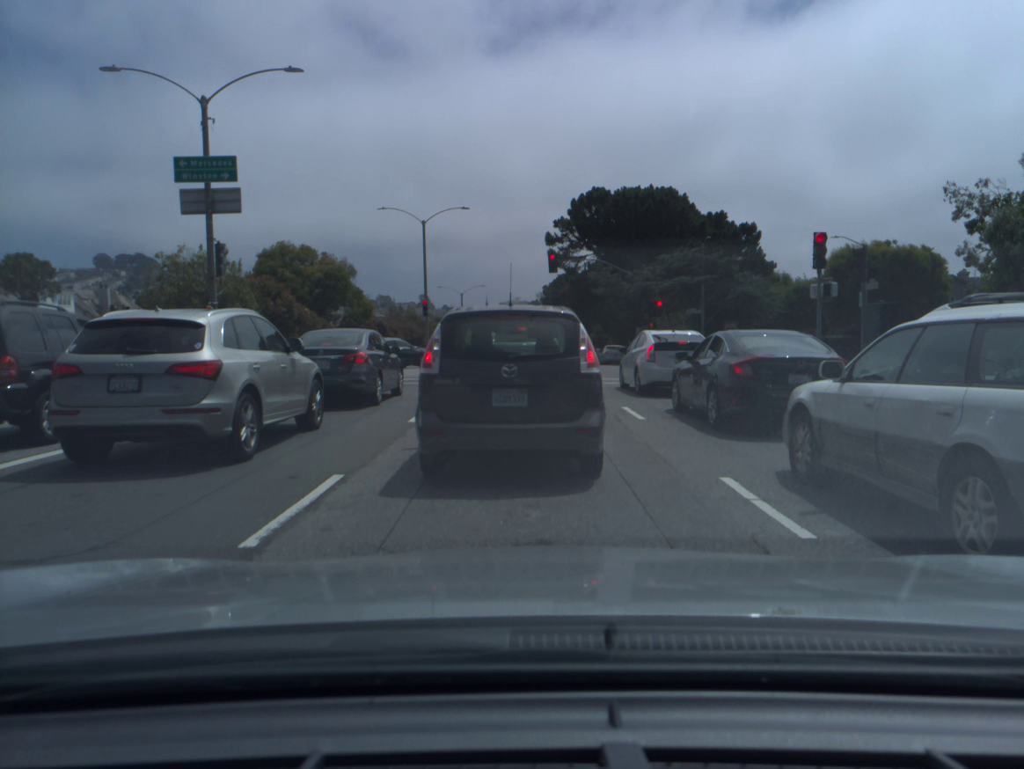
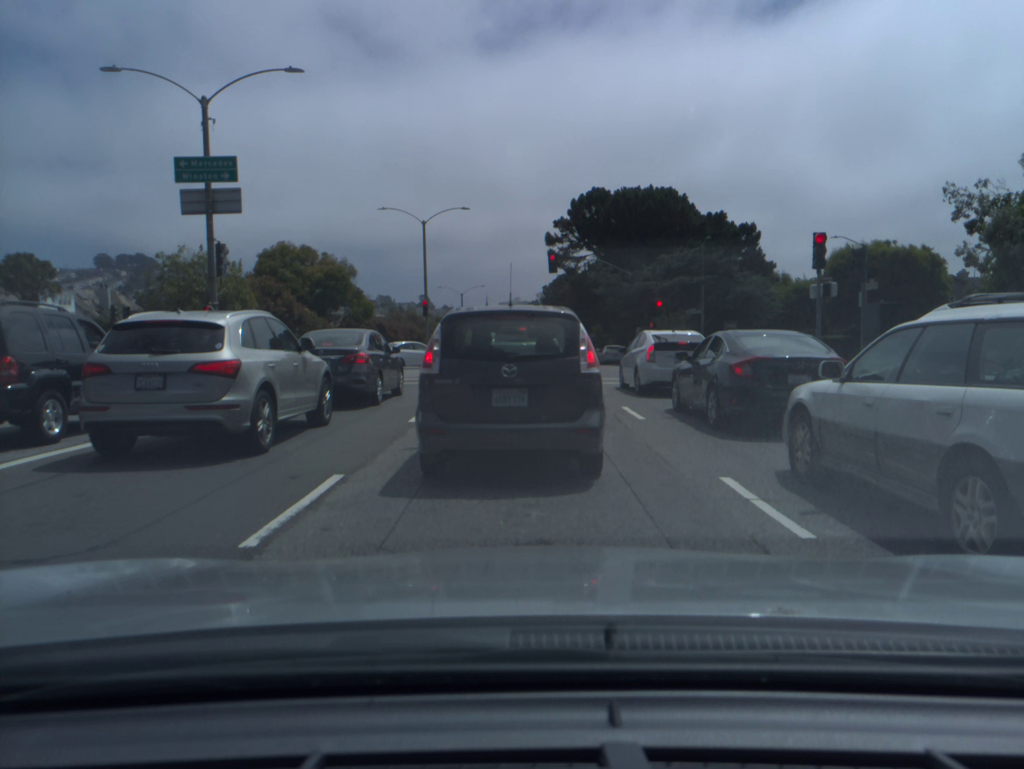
(0.0, 0.0) m; 0°
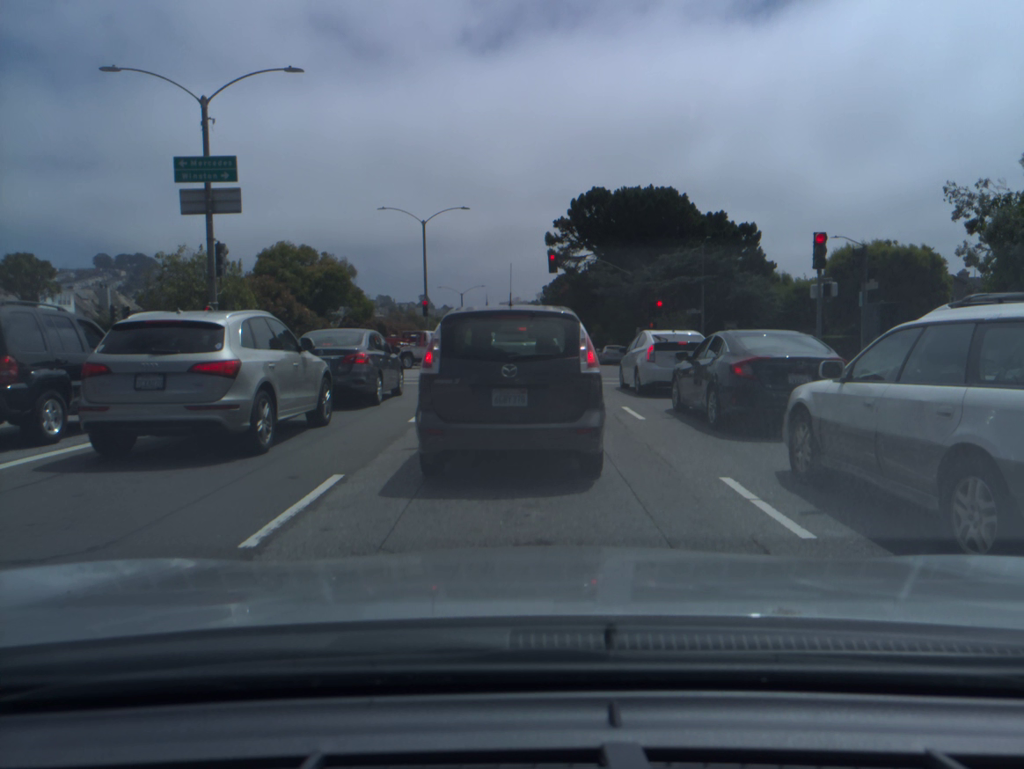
(0.0, 0.0) m; 0°
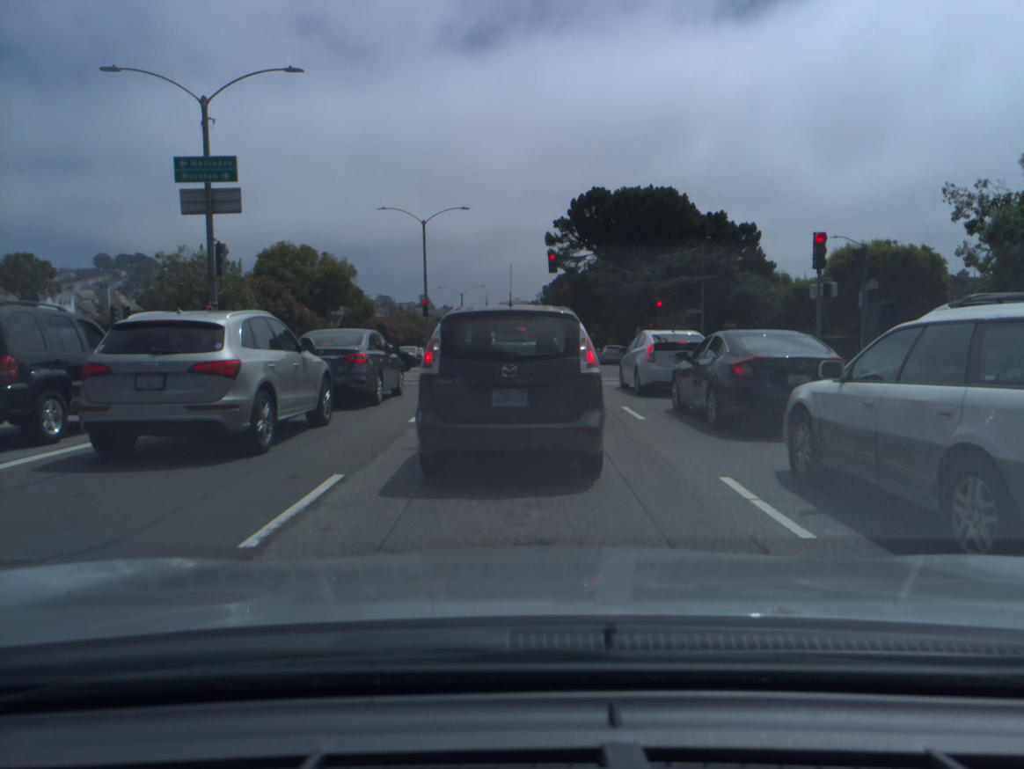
(0.0, 0.0) m; 0°
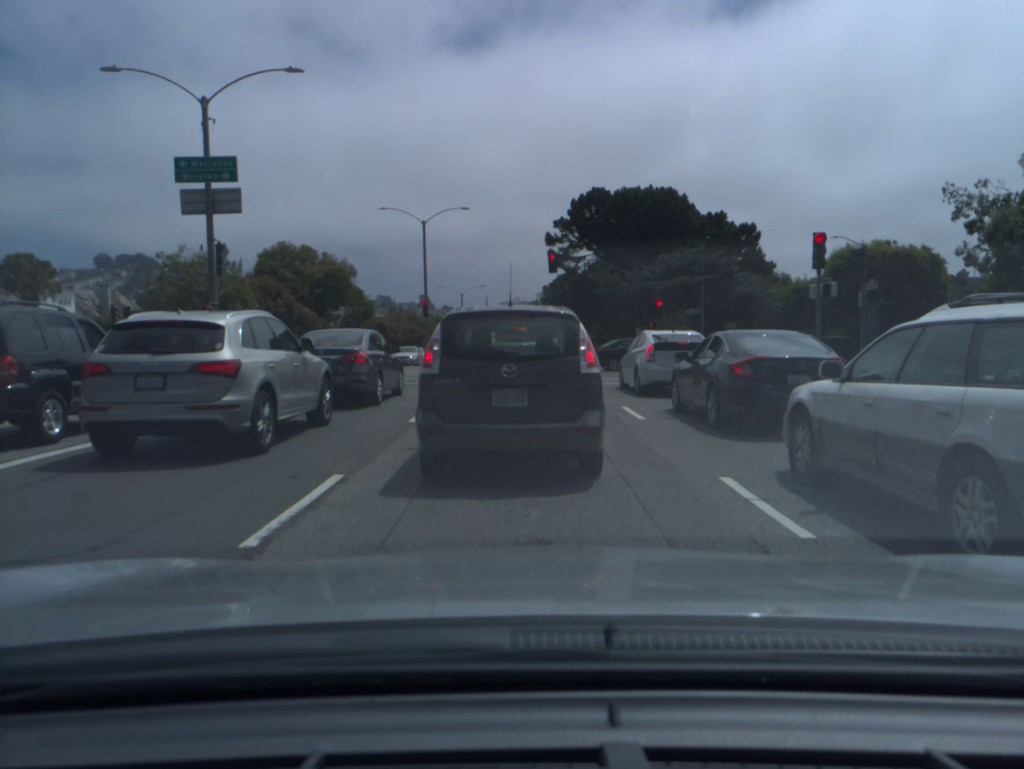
(0.0, 0.0) m; 0°
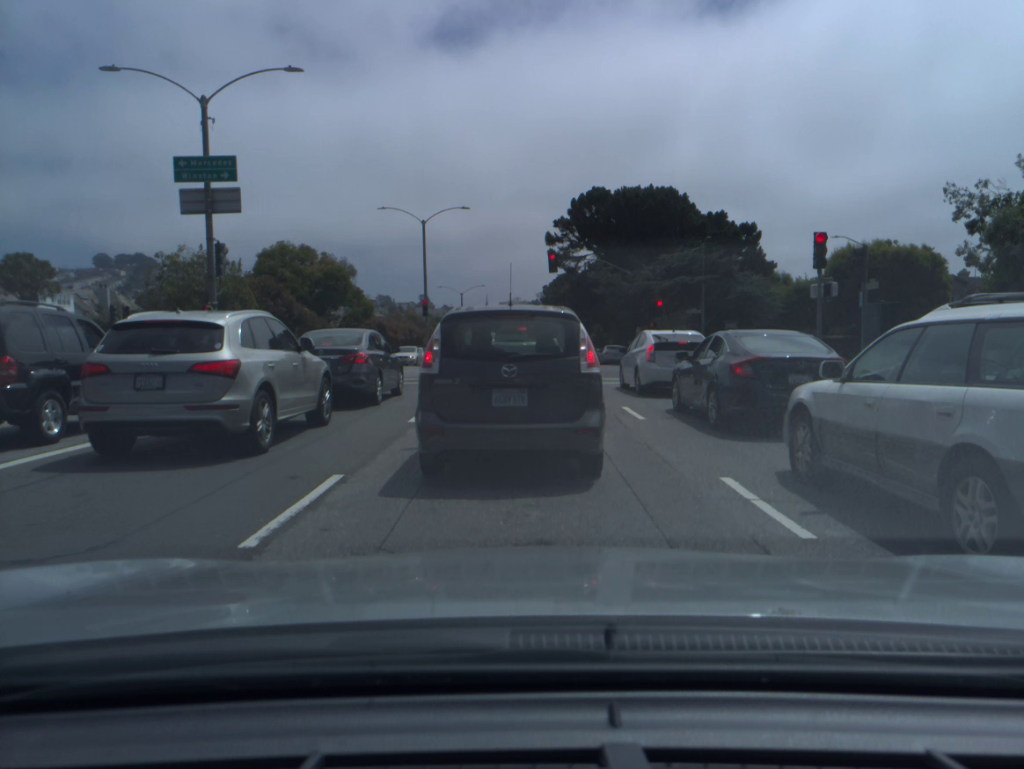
(0.0, 0.0) m; 0°
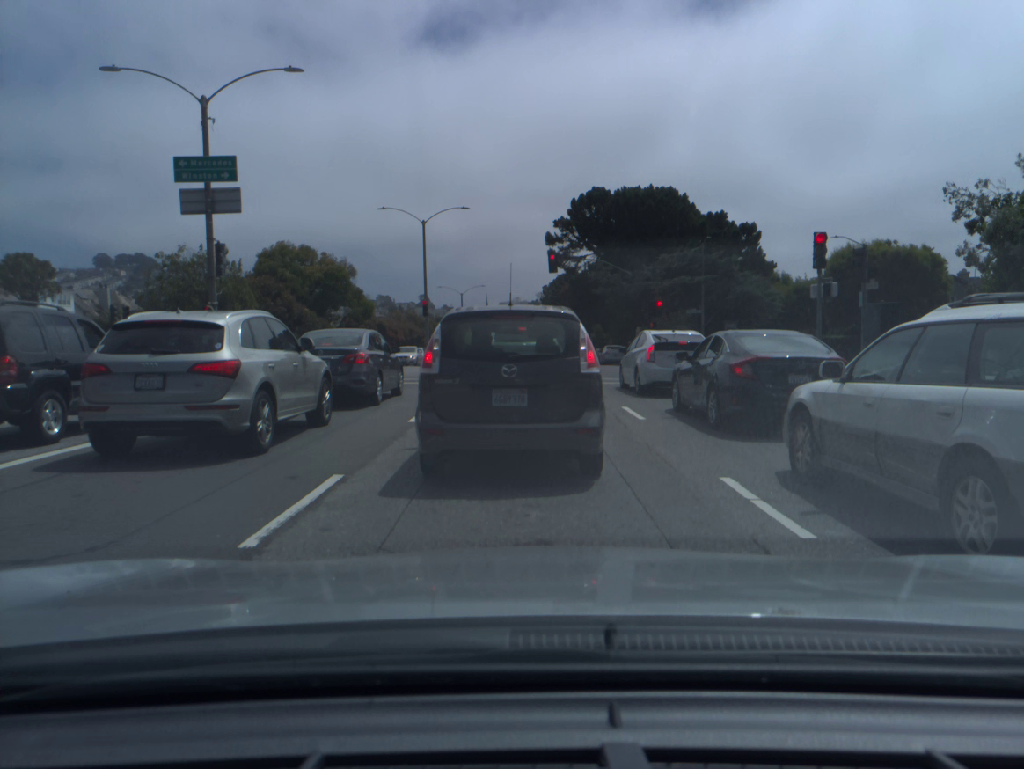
(0.0, 0.0) m; 0°
